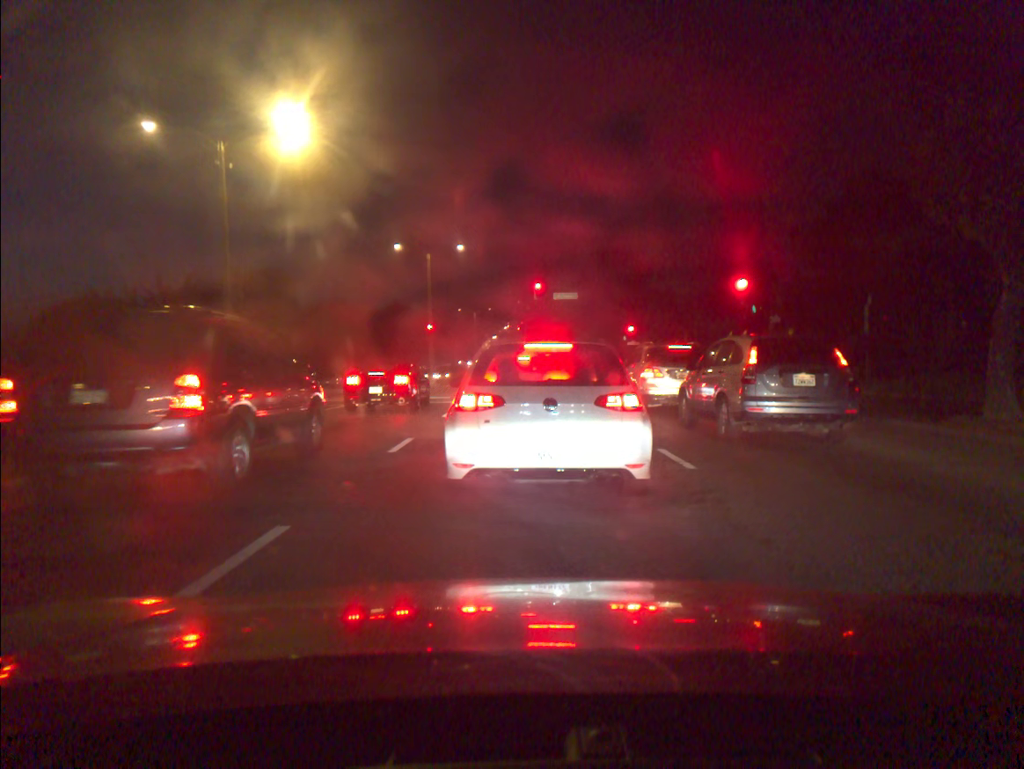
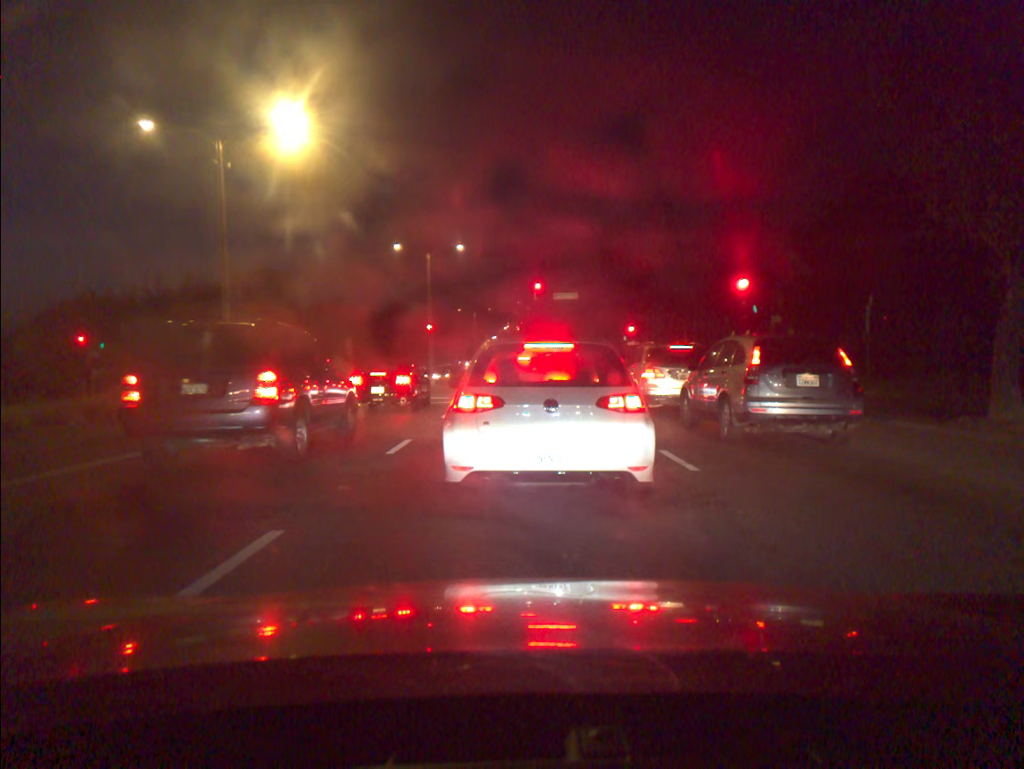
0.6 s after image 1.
(0.0, +0.1) m; 0°
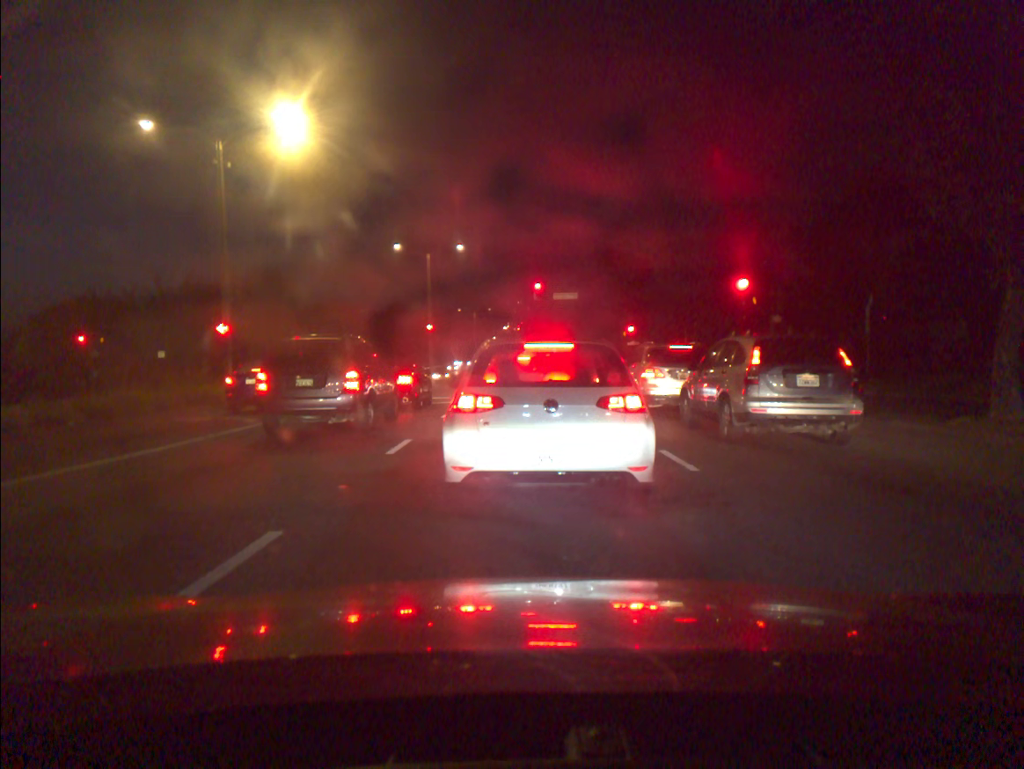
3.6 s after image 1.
(0.0, -0.1) m; 0°
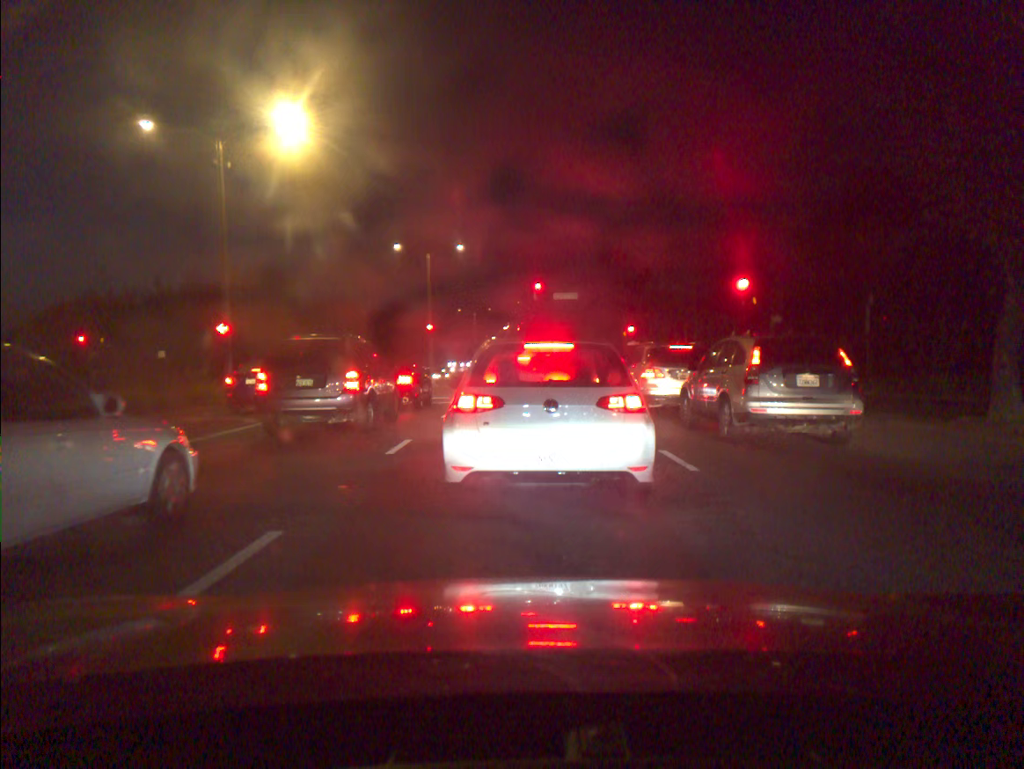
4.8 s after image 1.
(0.0, 0.0) m; 0°
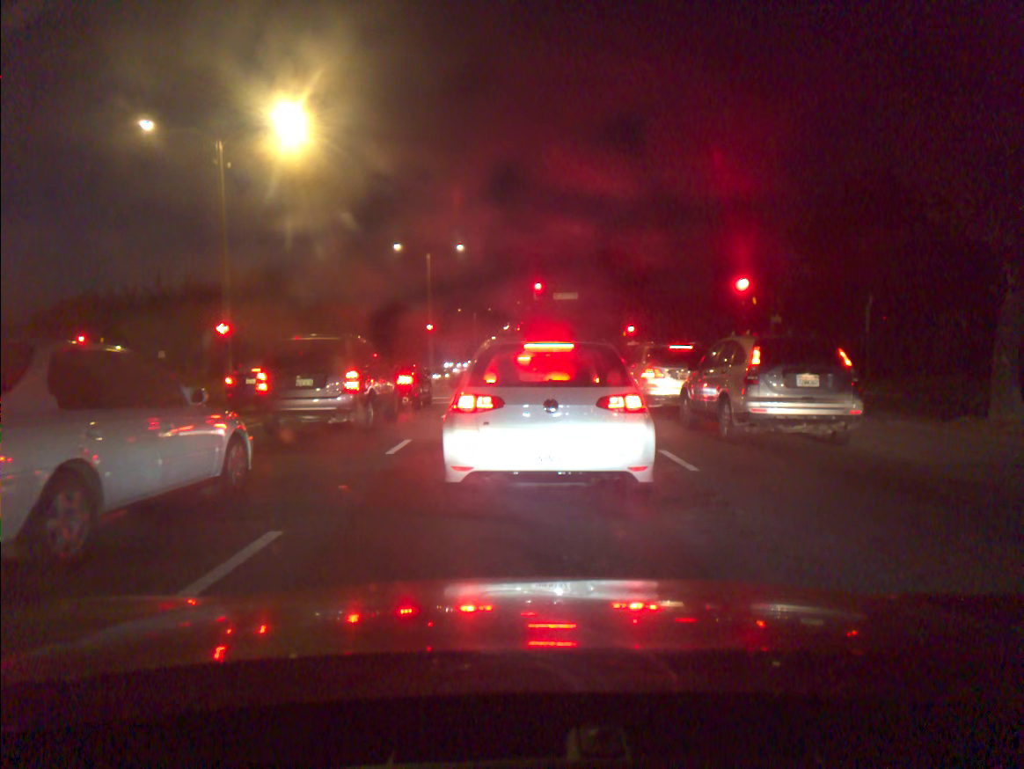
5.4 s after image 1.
(0.0, 0.0) m; 0°
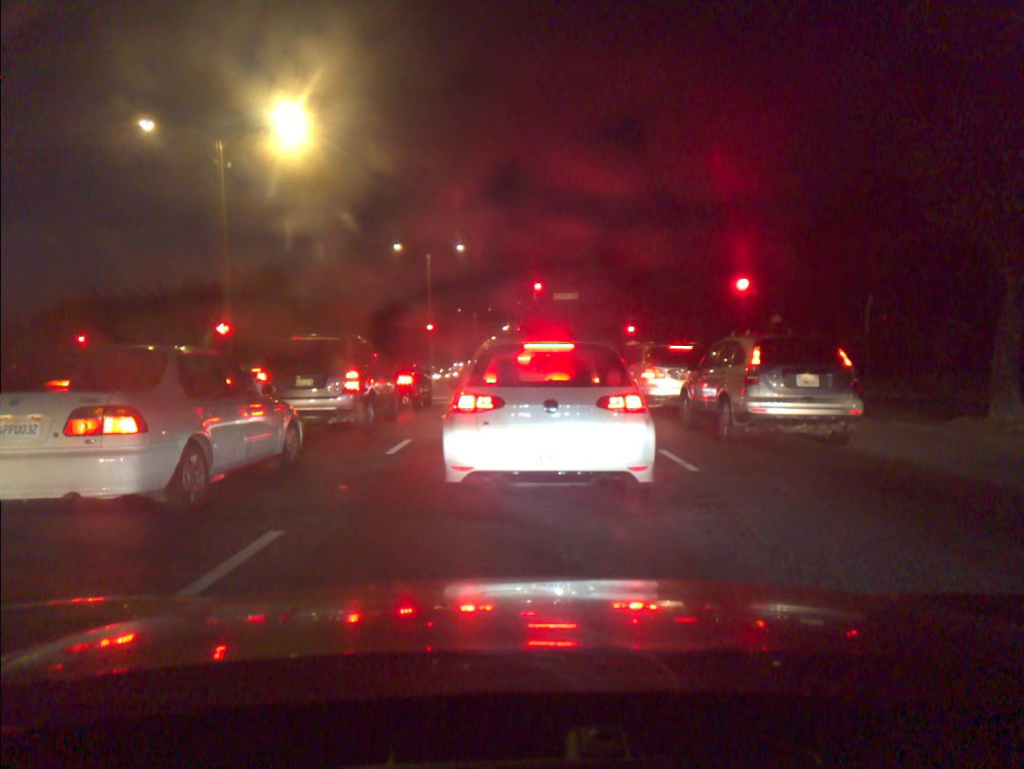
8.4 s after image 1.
(0.0, 0.0) m; 0°
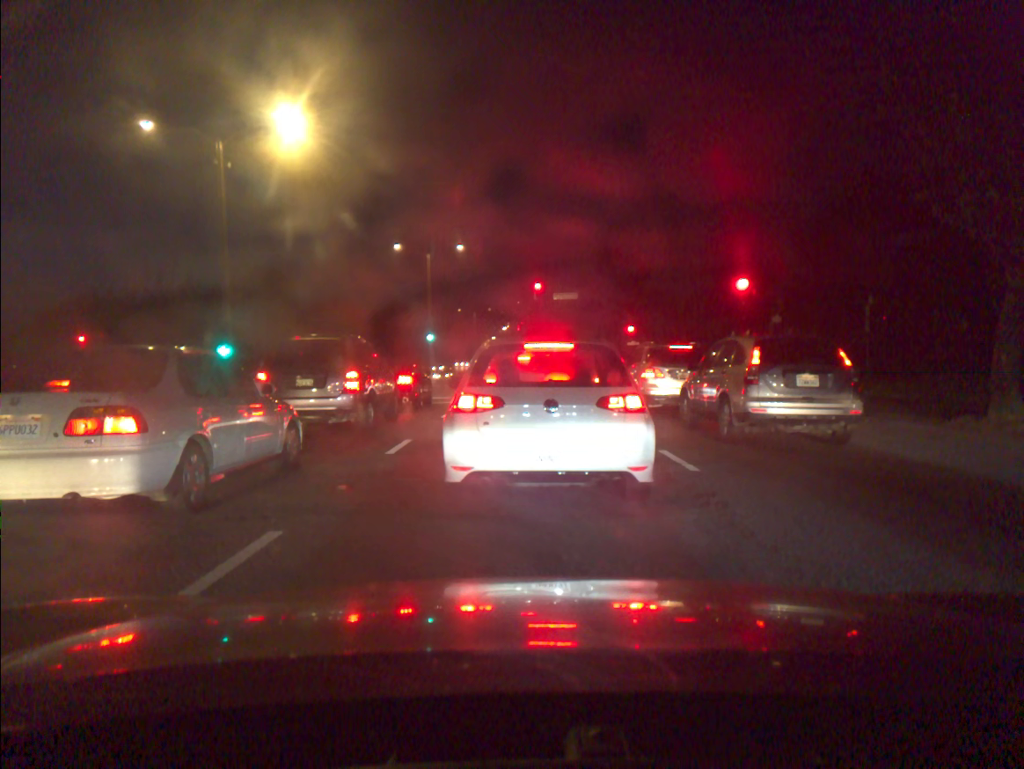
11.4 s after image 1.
(0.0, 0.0) m; 0°
